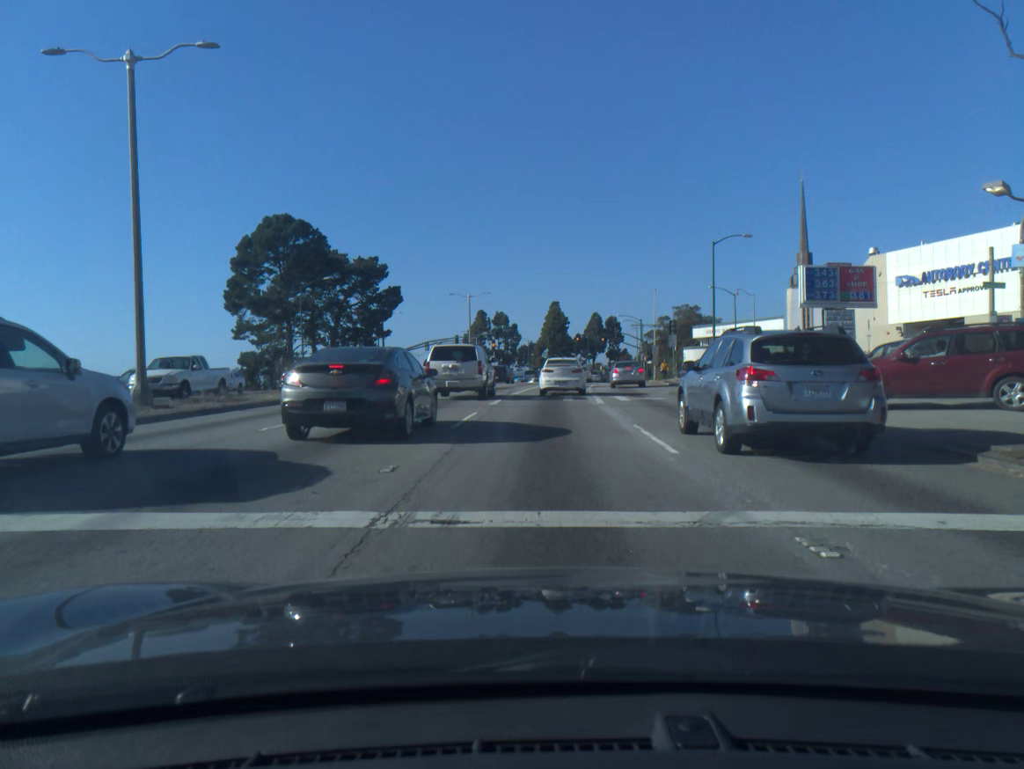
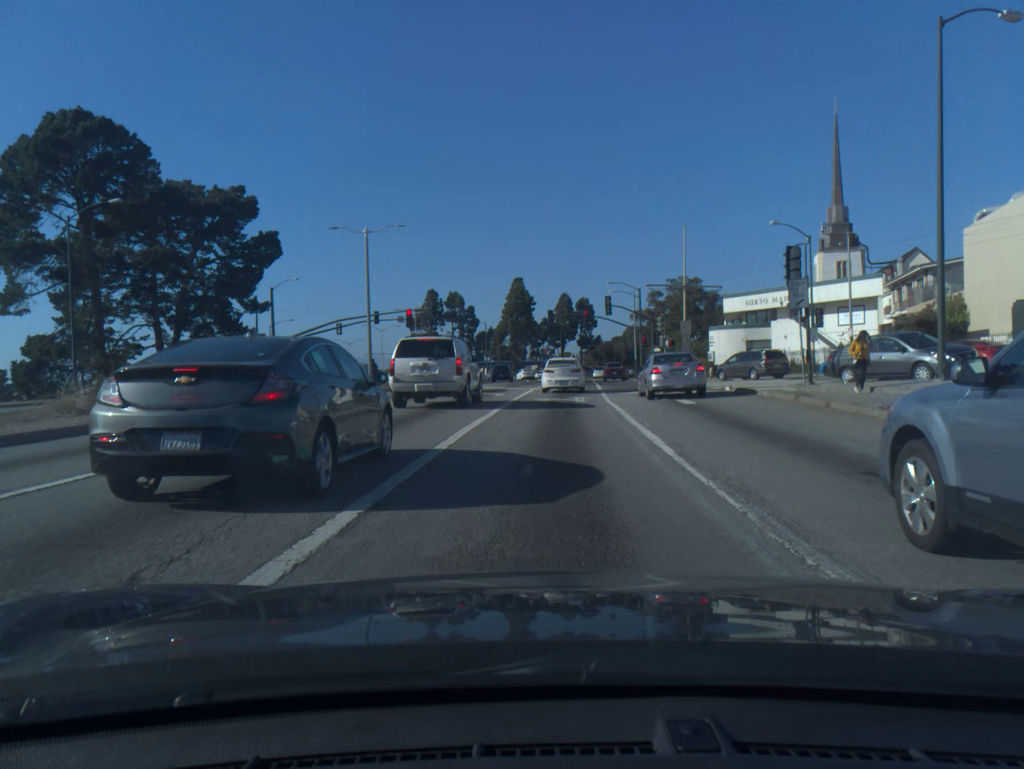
(+0.6, +34.4) m; +3°
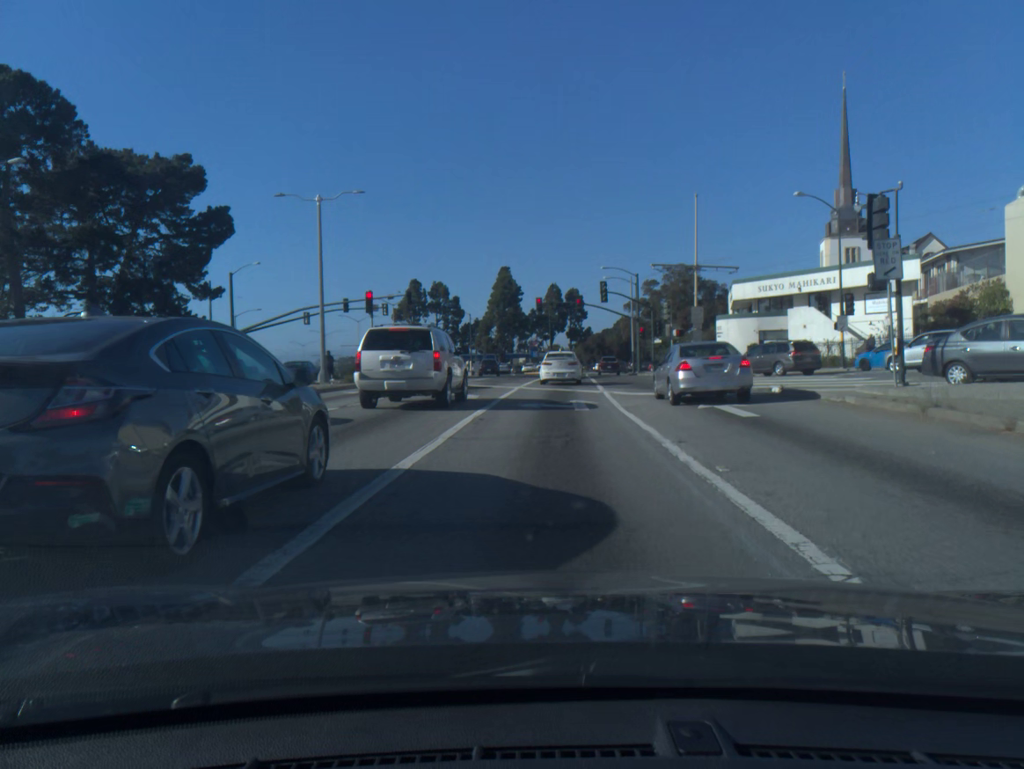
(0.0, +7.1) m; +1°
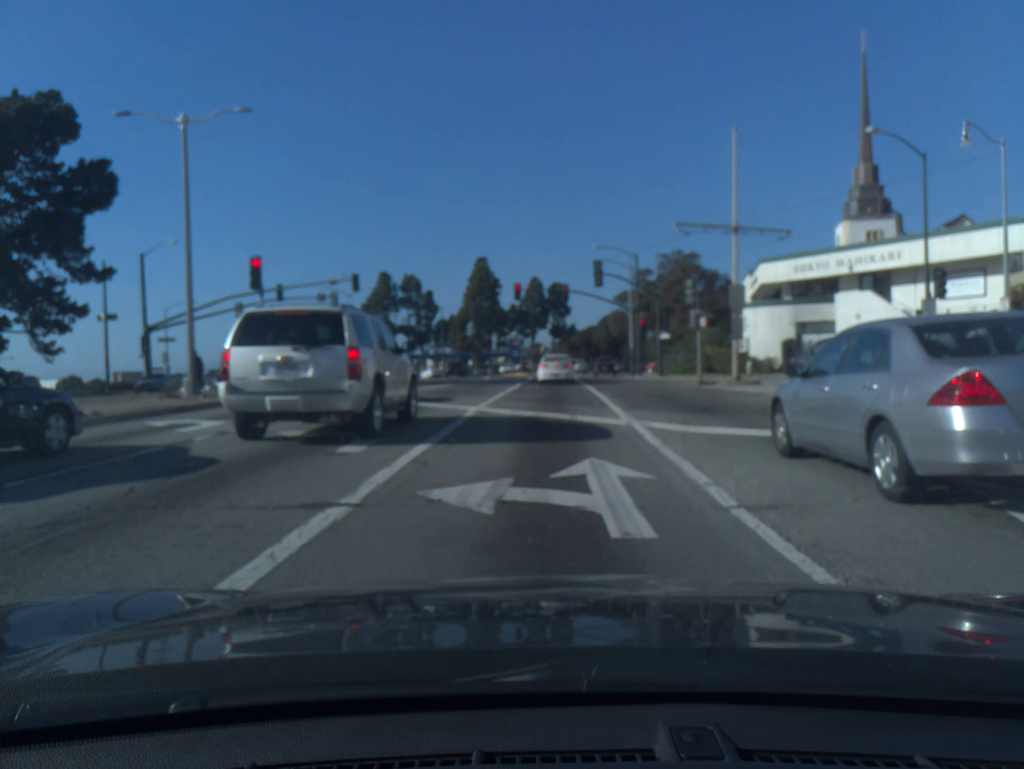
(+0.2, +12.5) m; +1°
